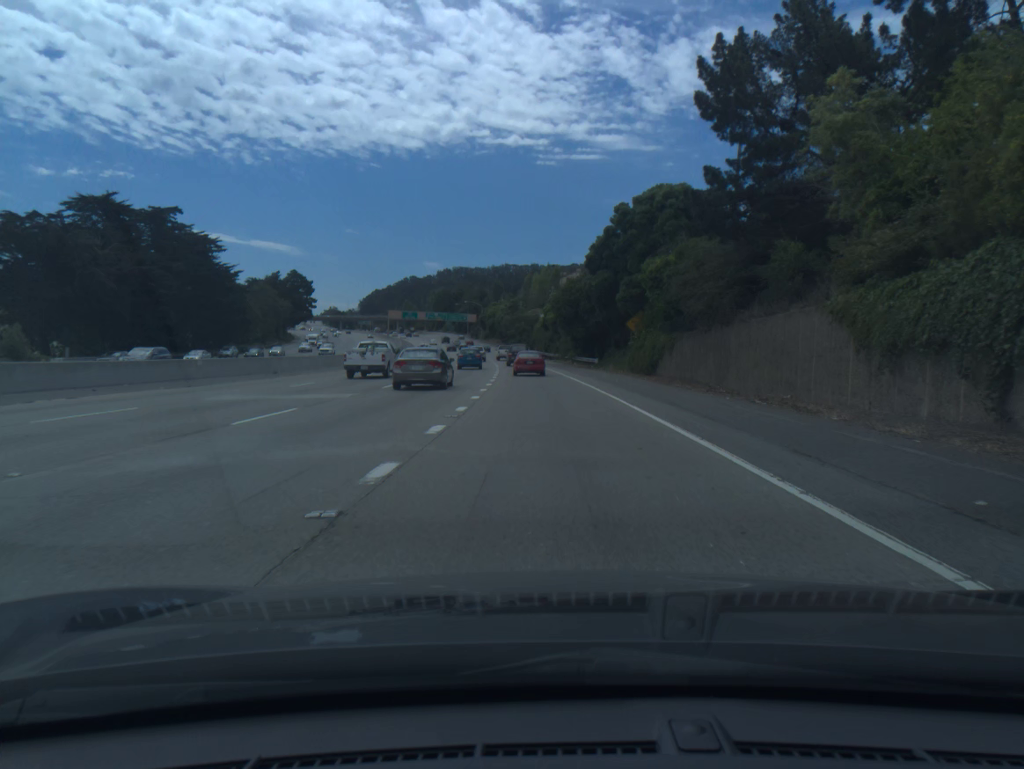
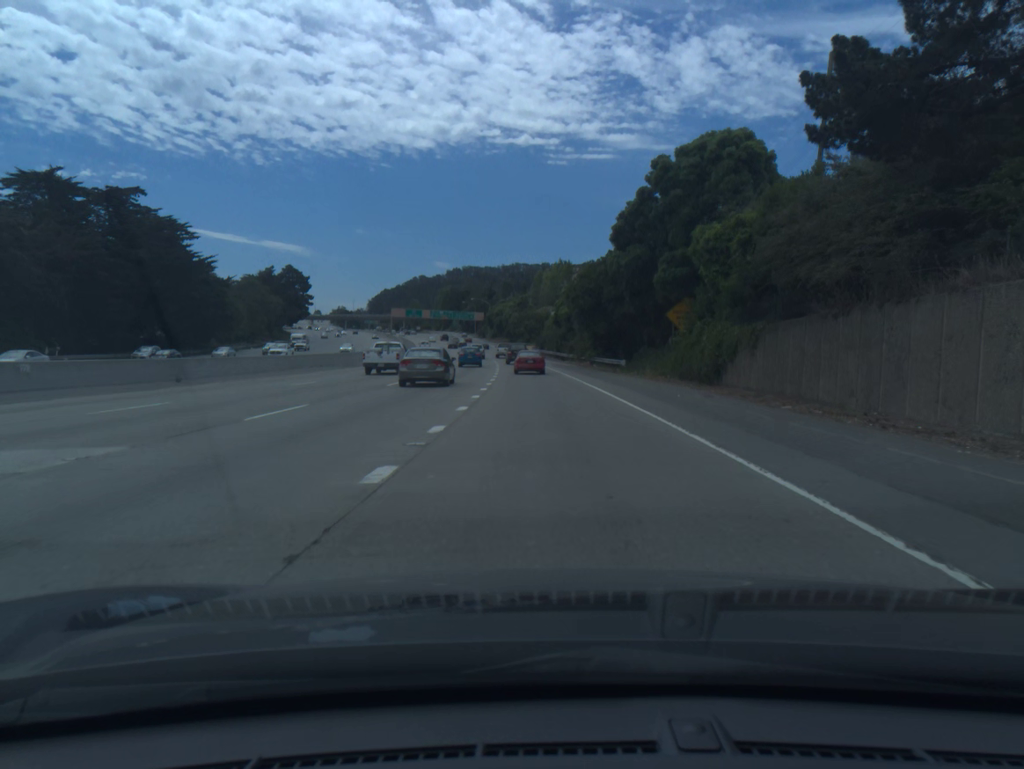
(-0.1, +13.7) m; -1°
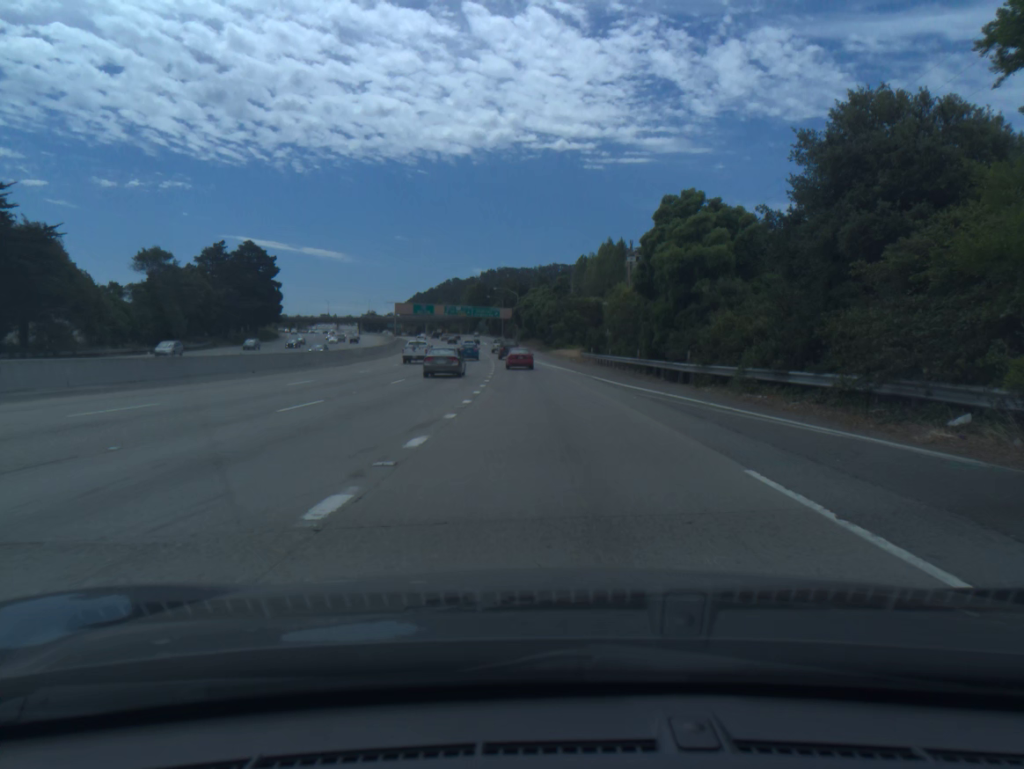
(-1.3, +55.5) m; -3°
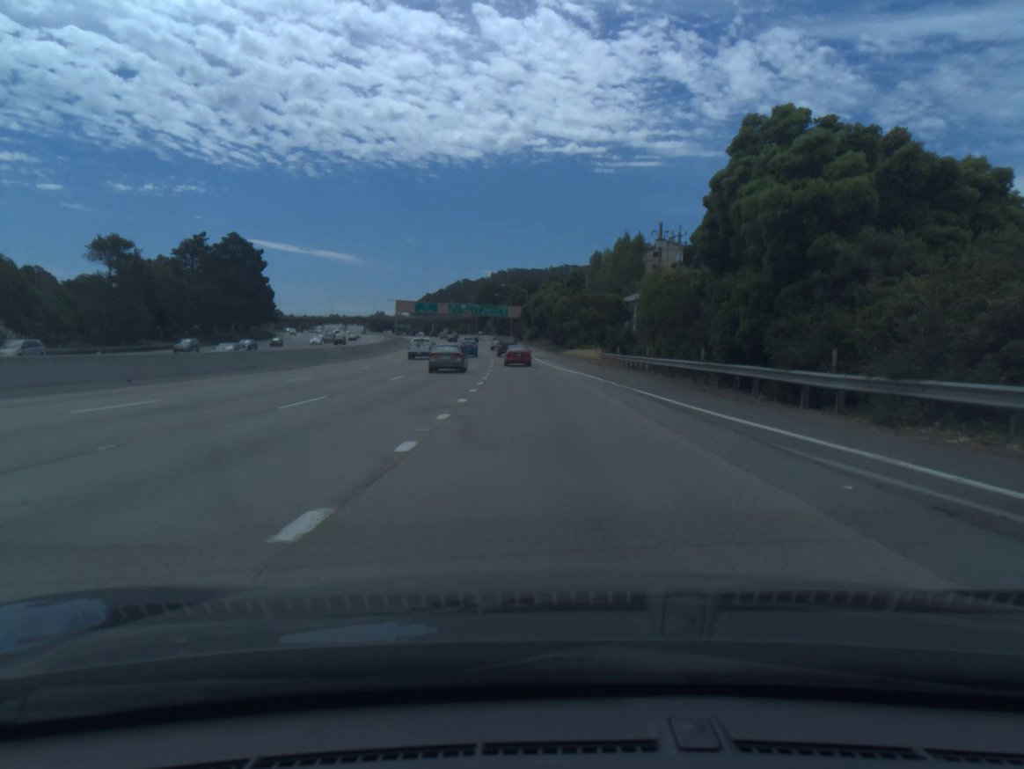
(-0.1, +14.1) m; -1°
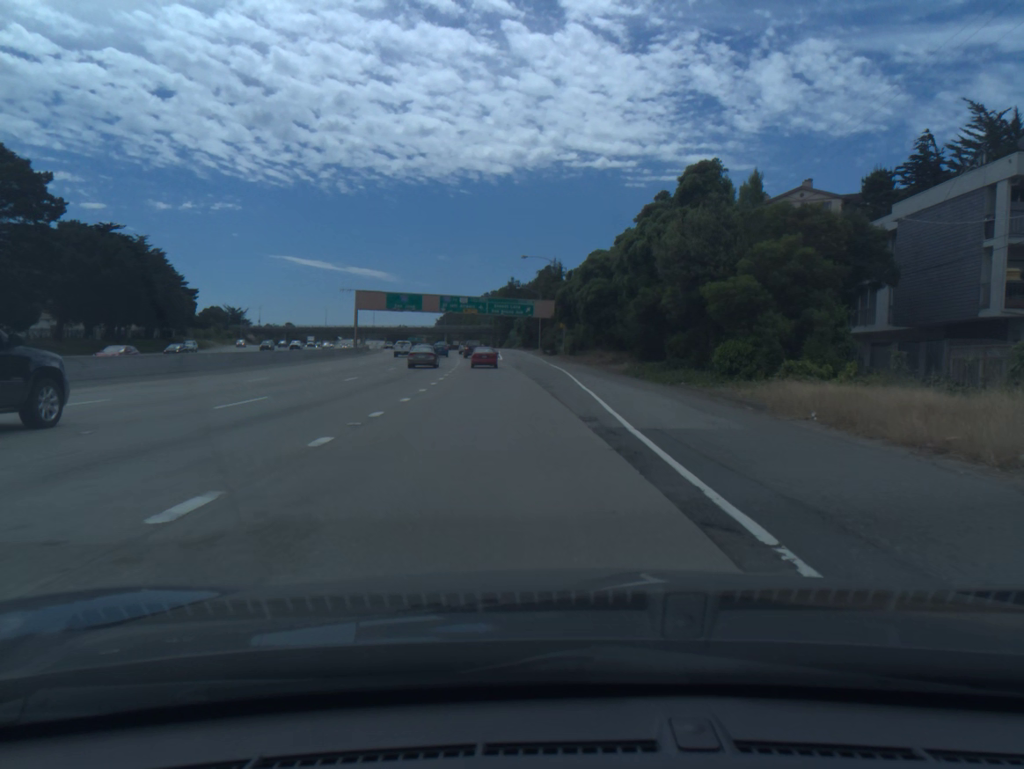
(-1.9, +71.3) m; -2°
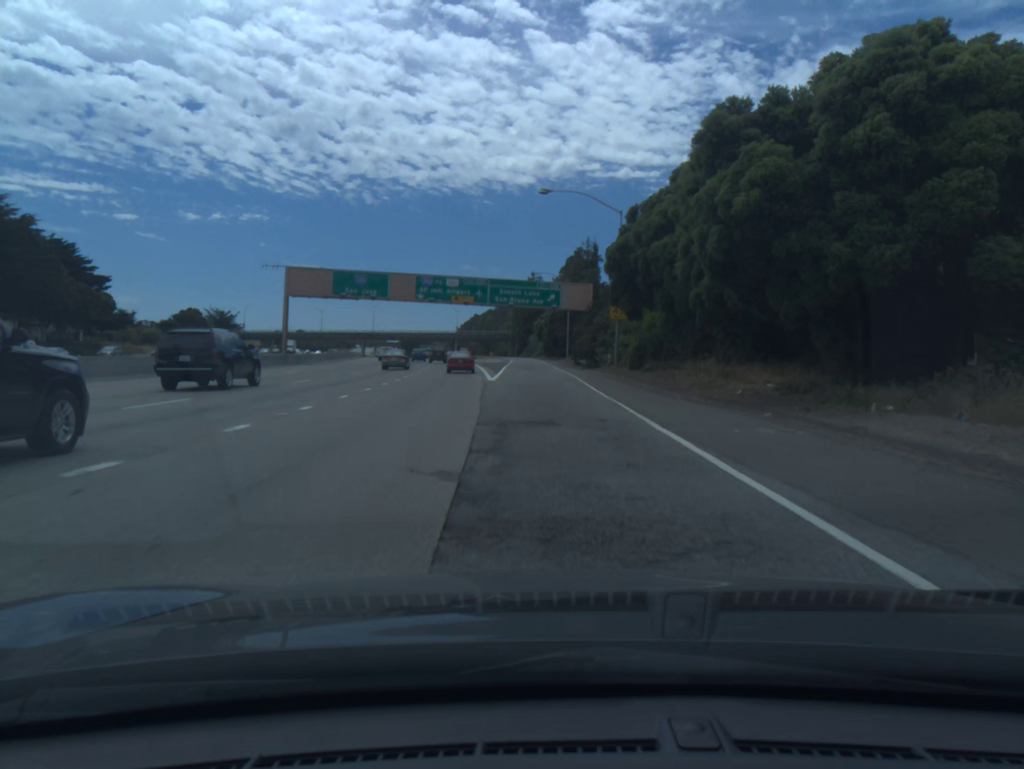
(-0.6, +43.0) m; -2°
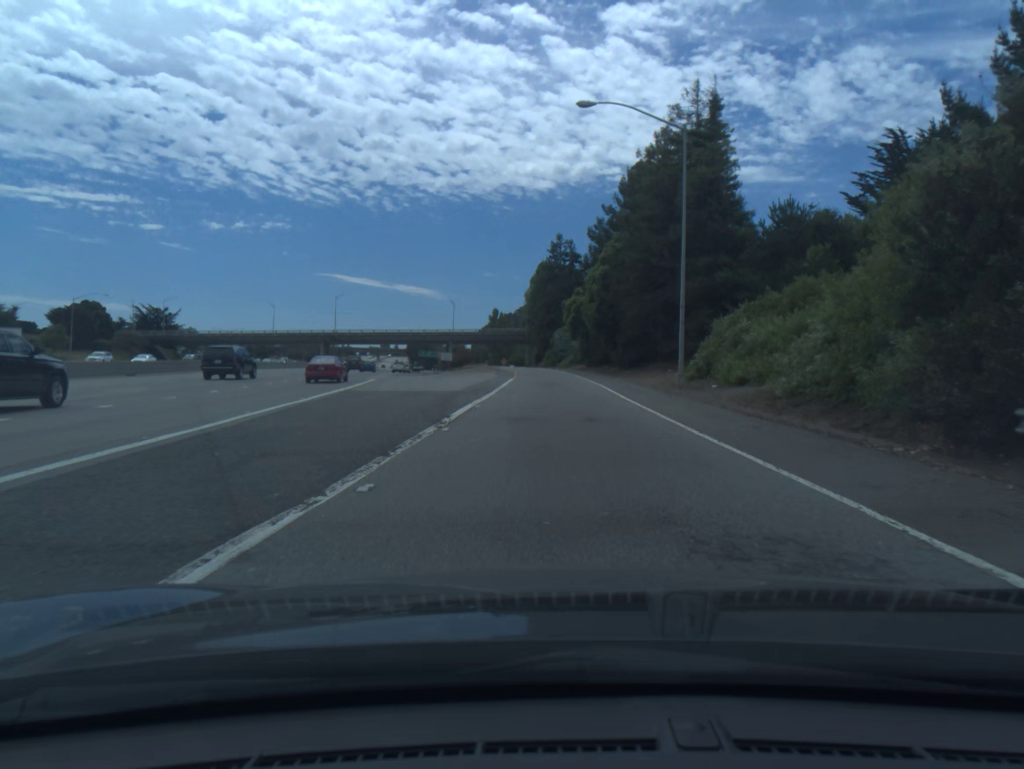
(-1.3, +73.7) m; -2°
